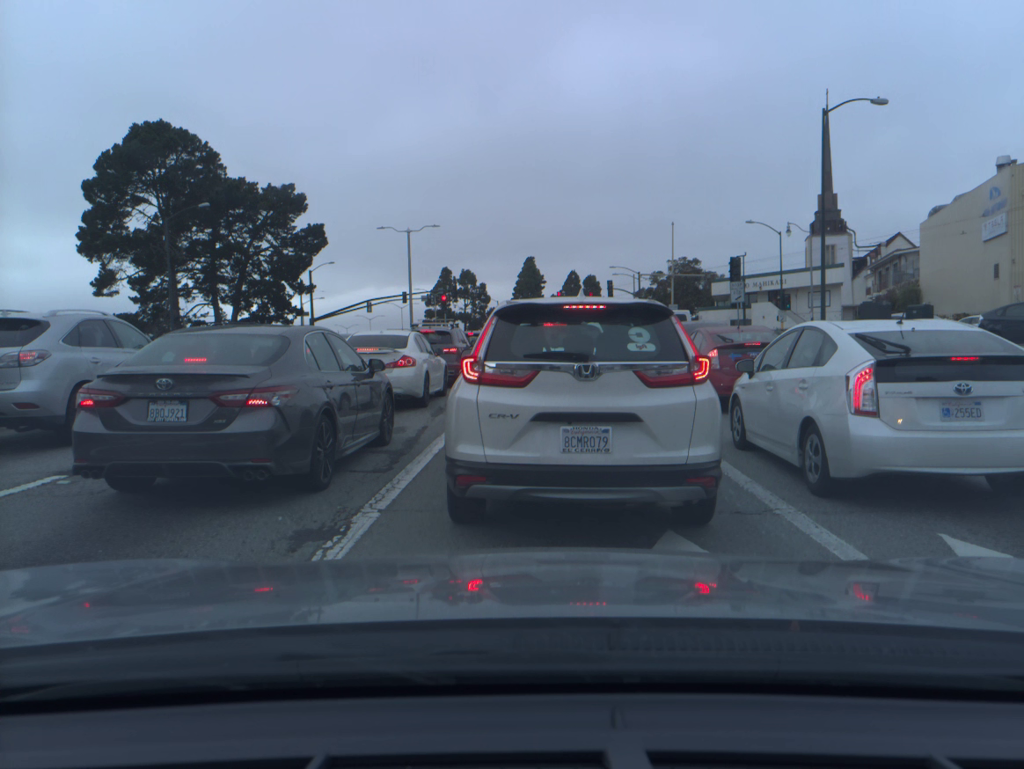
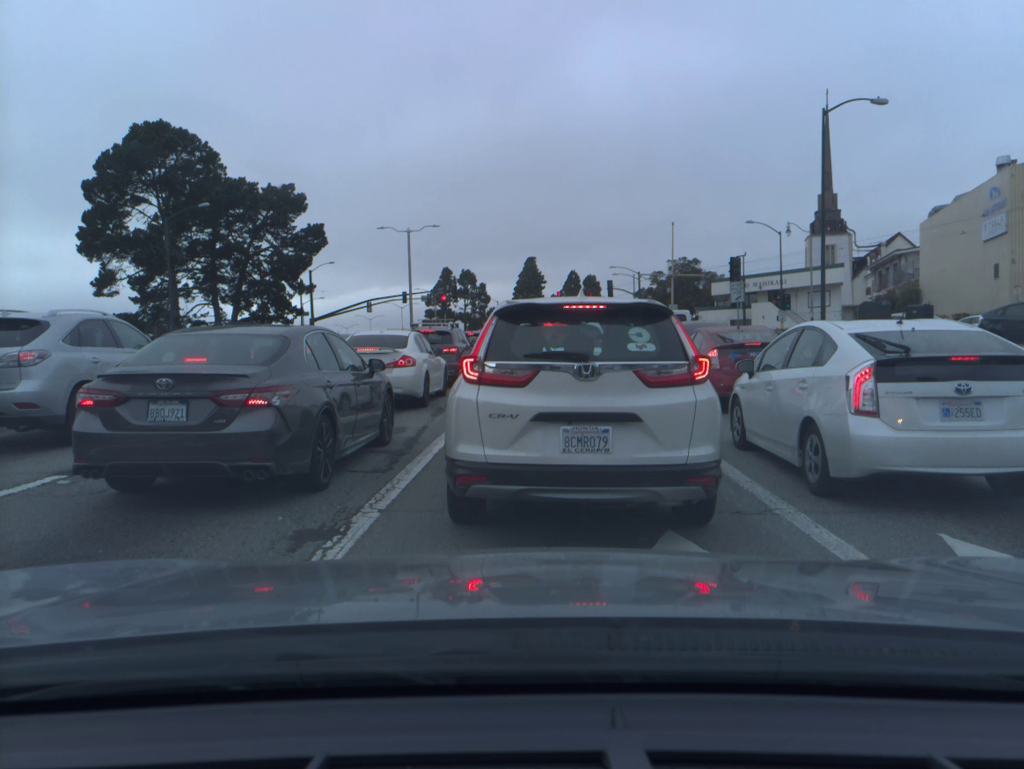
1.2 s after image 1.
(0.0, 0.0) m; 0°
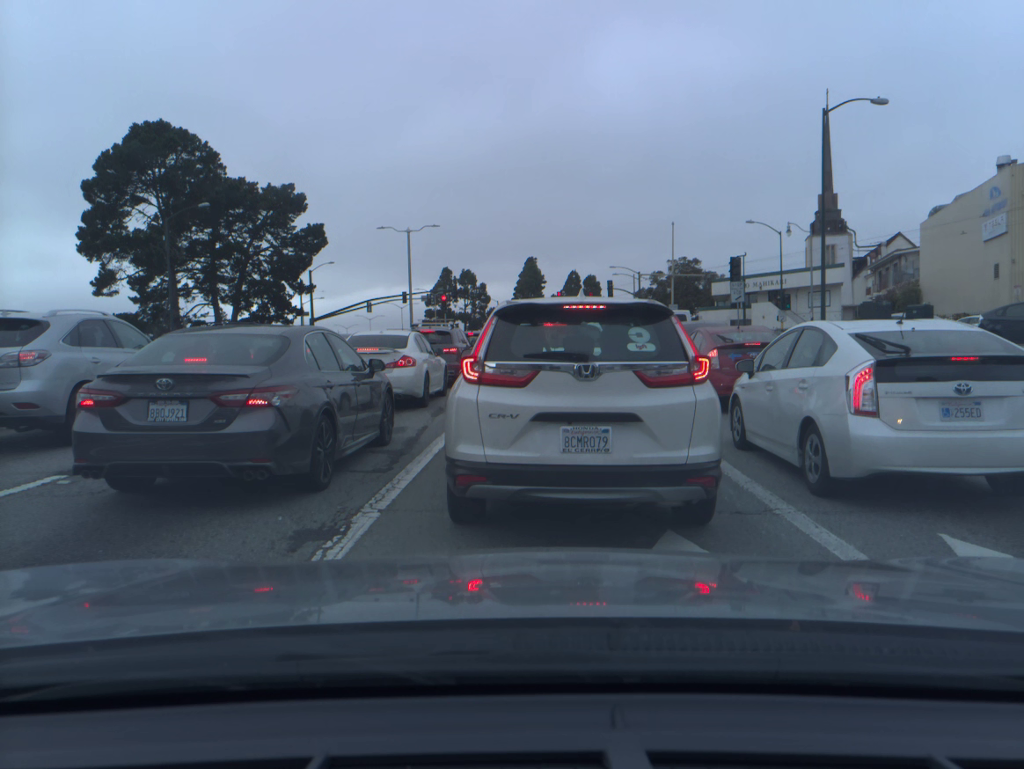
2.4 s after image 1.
(0.0, 0.0) m; 0°
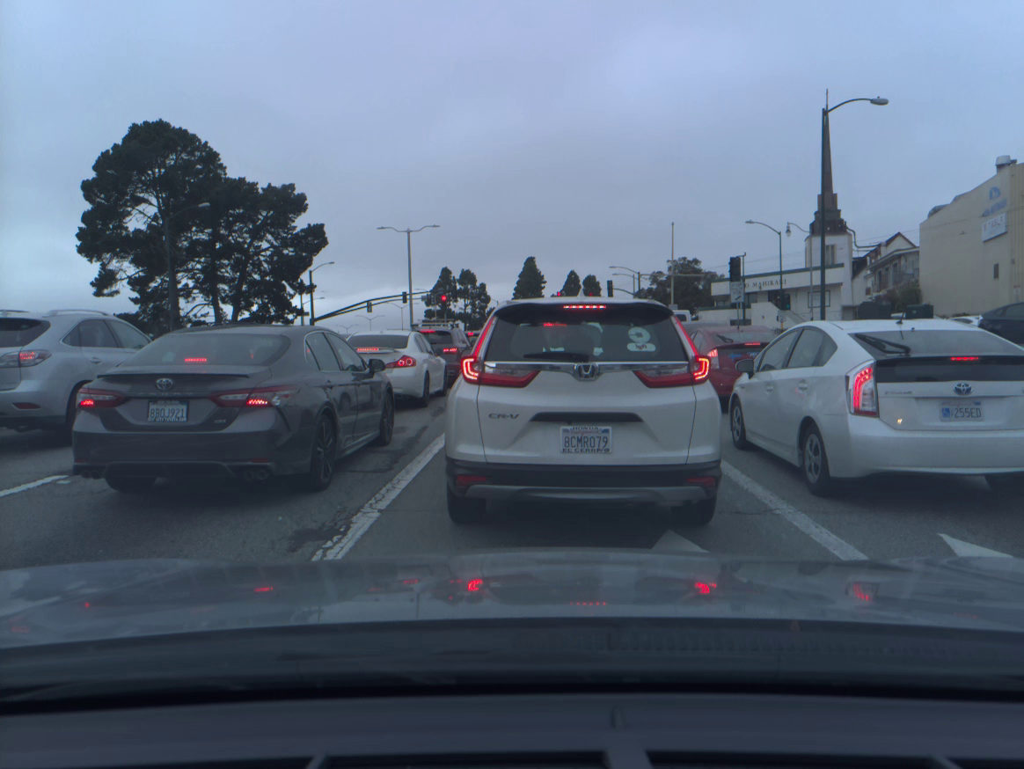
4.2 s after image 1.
(0.0, 0.0) m; 0°
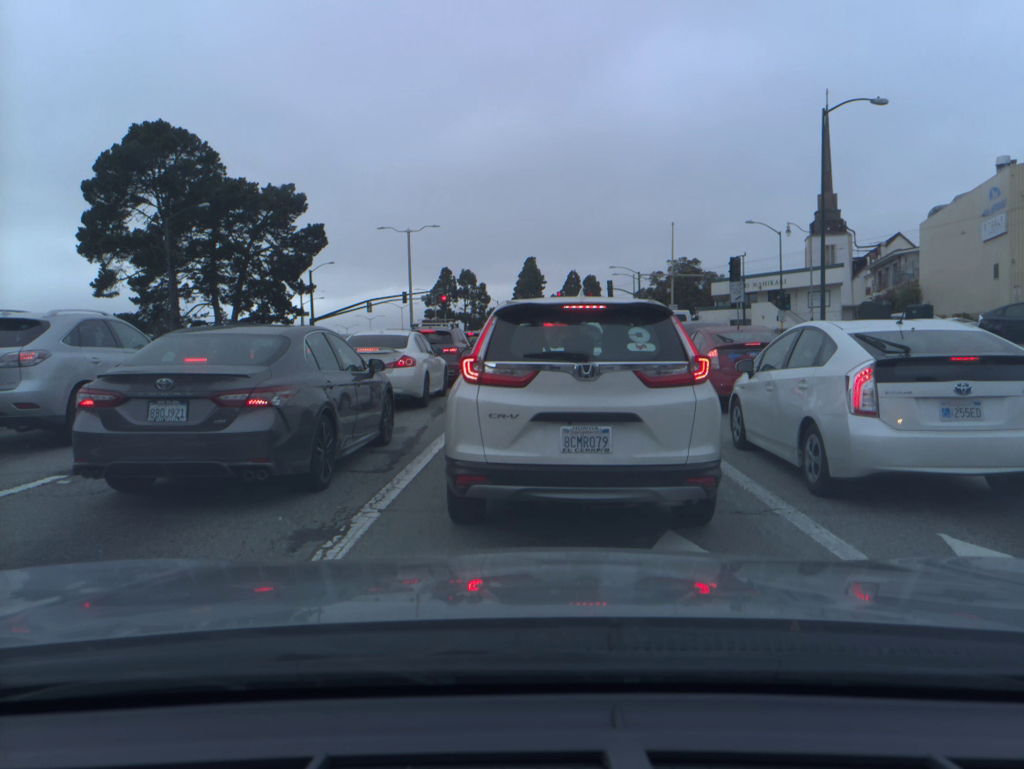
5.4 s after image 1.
(0.0, 0.0) m; 0°
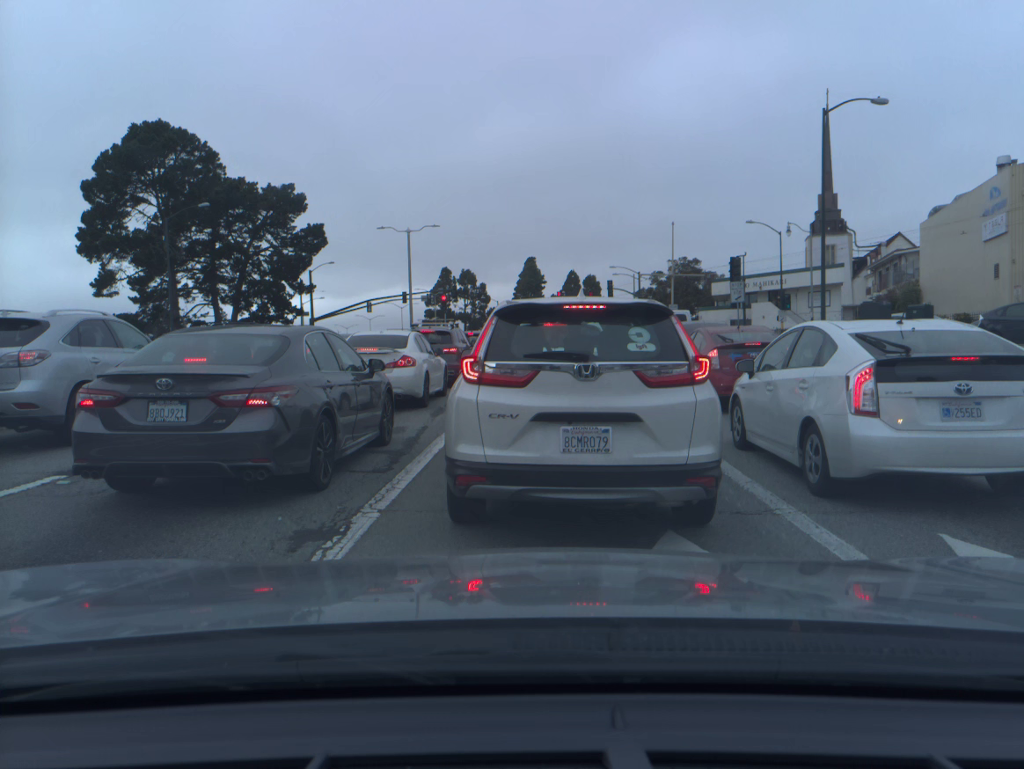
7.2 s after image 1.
(0.0, 0.0) m; 0°
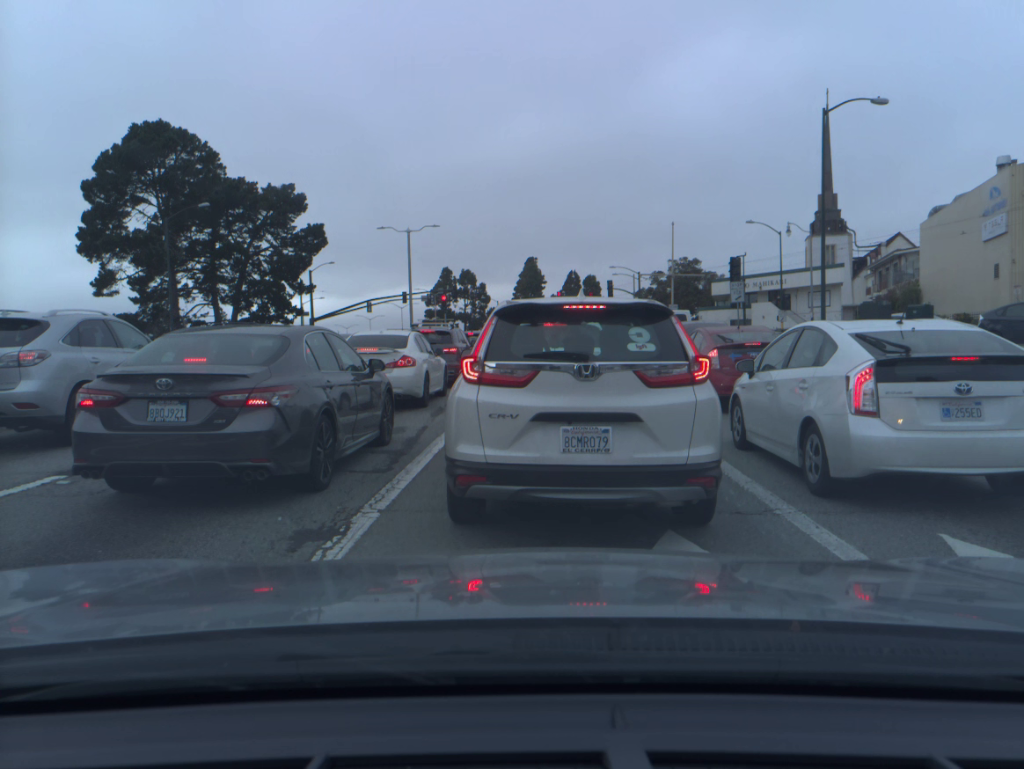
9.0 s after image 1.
(0.0, 0.0) m; 0°
